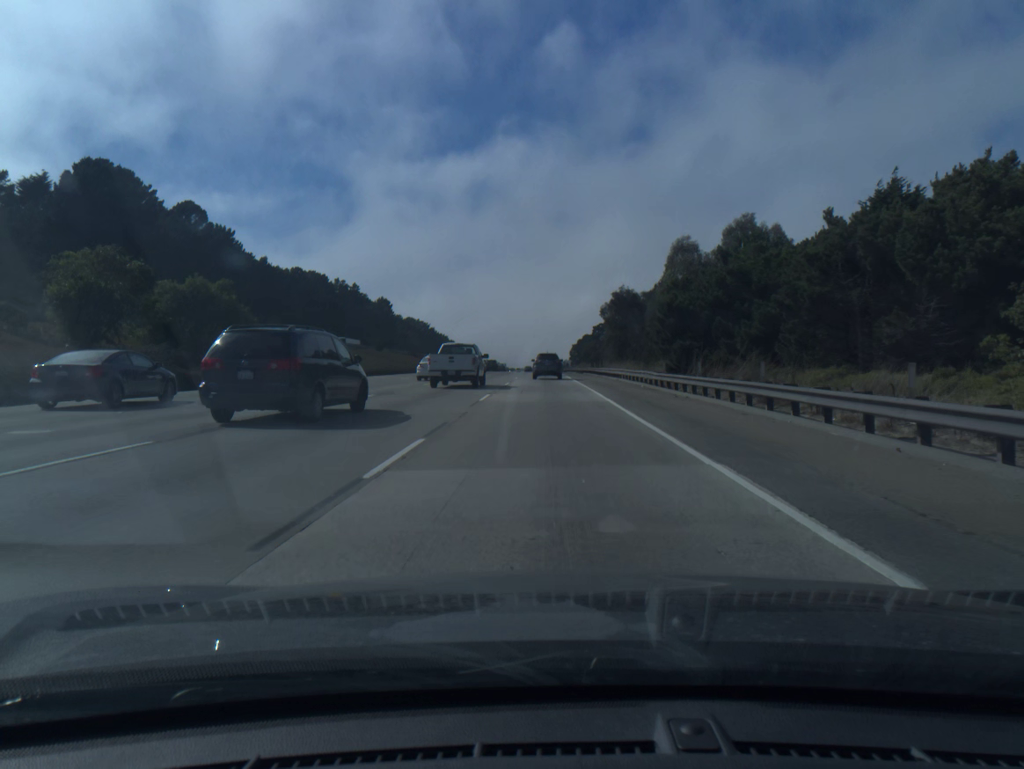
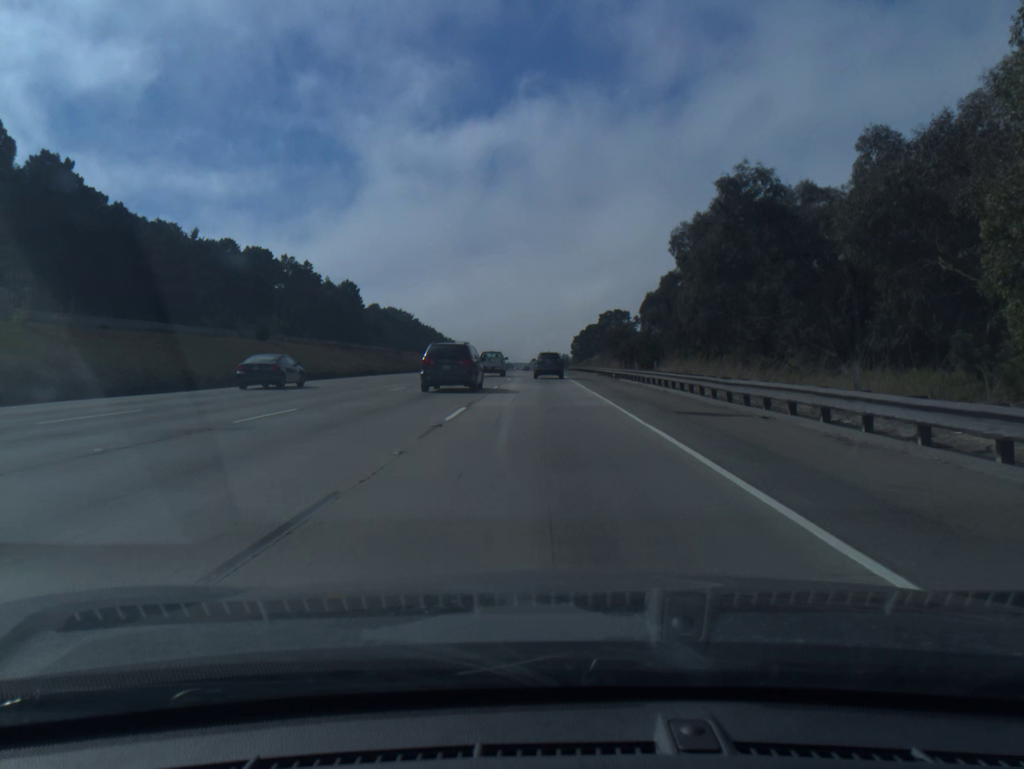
(+0.2, +51.3) m; 0°
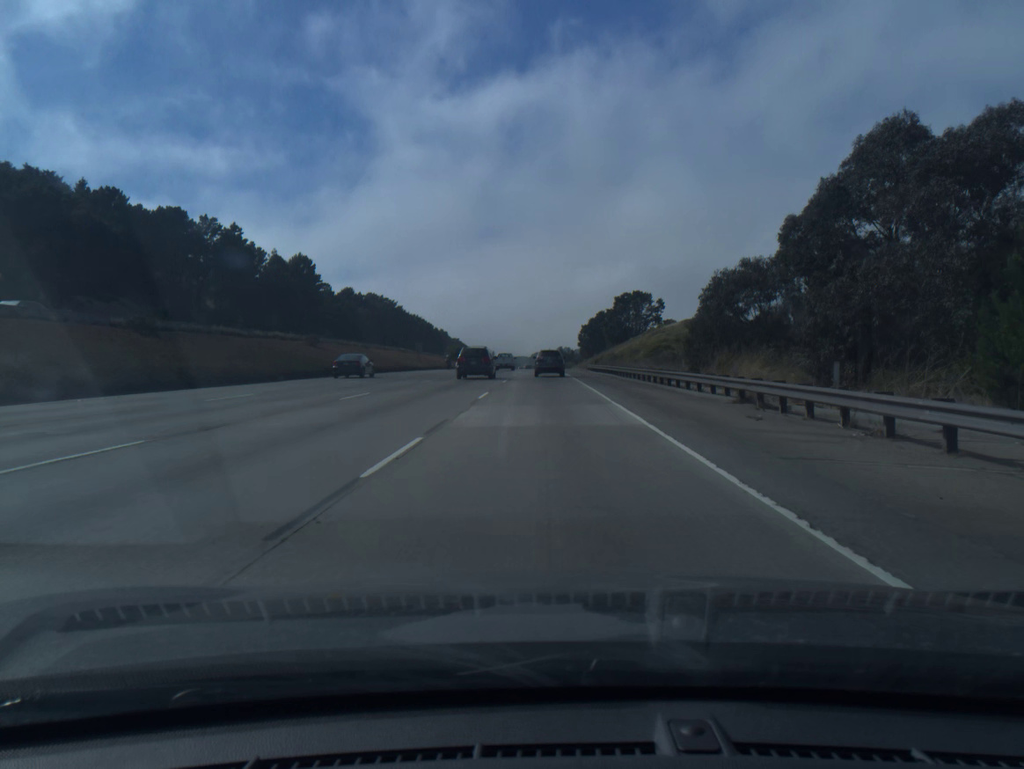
(-0.1, +51.0) m; 0°
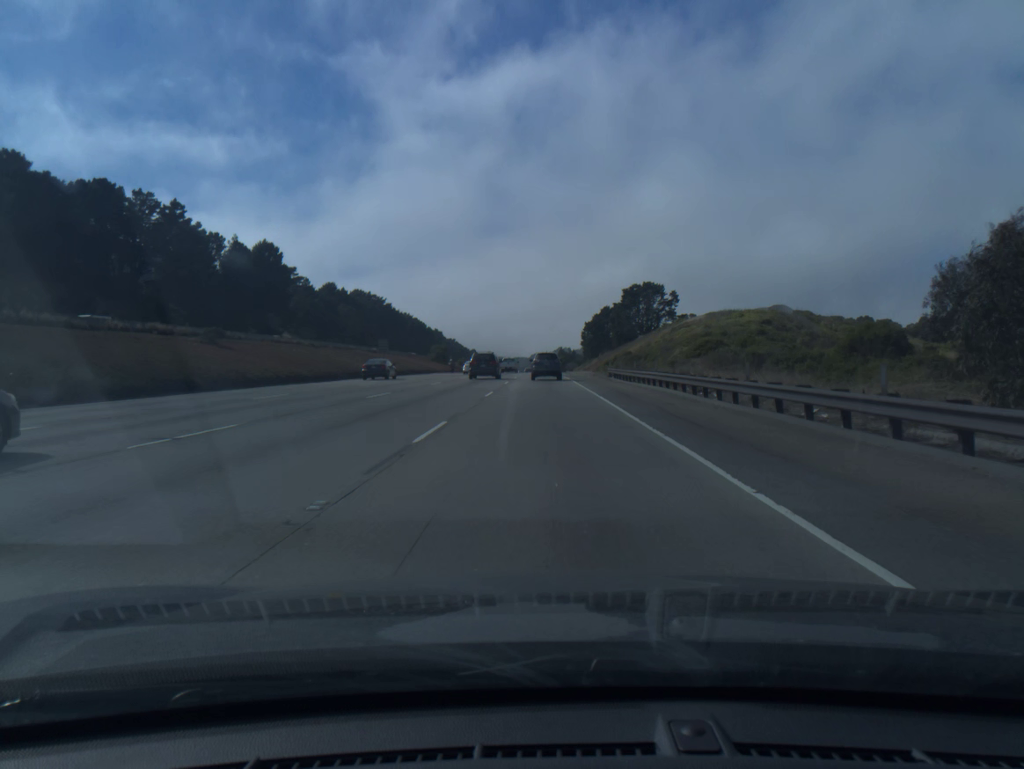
(0.0, +25.6) m; 0°
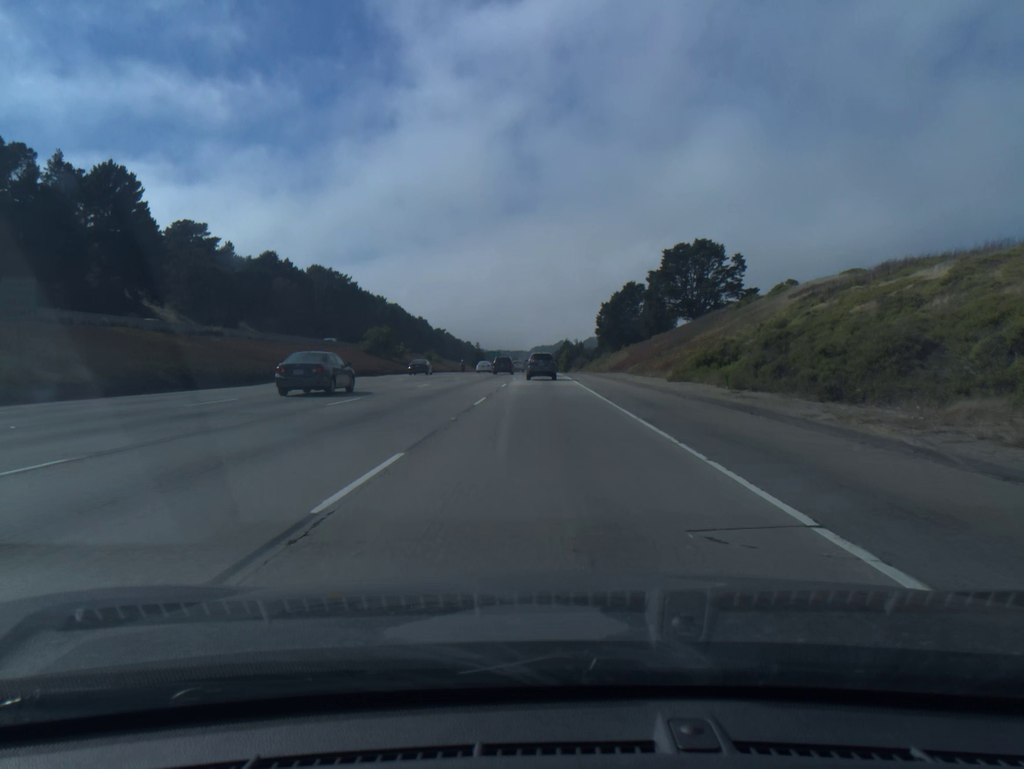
(-0.2, +63.8) m; 0°
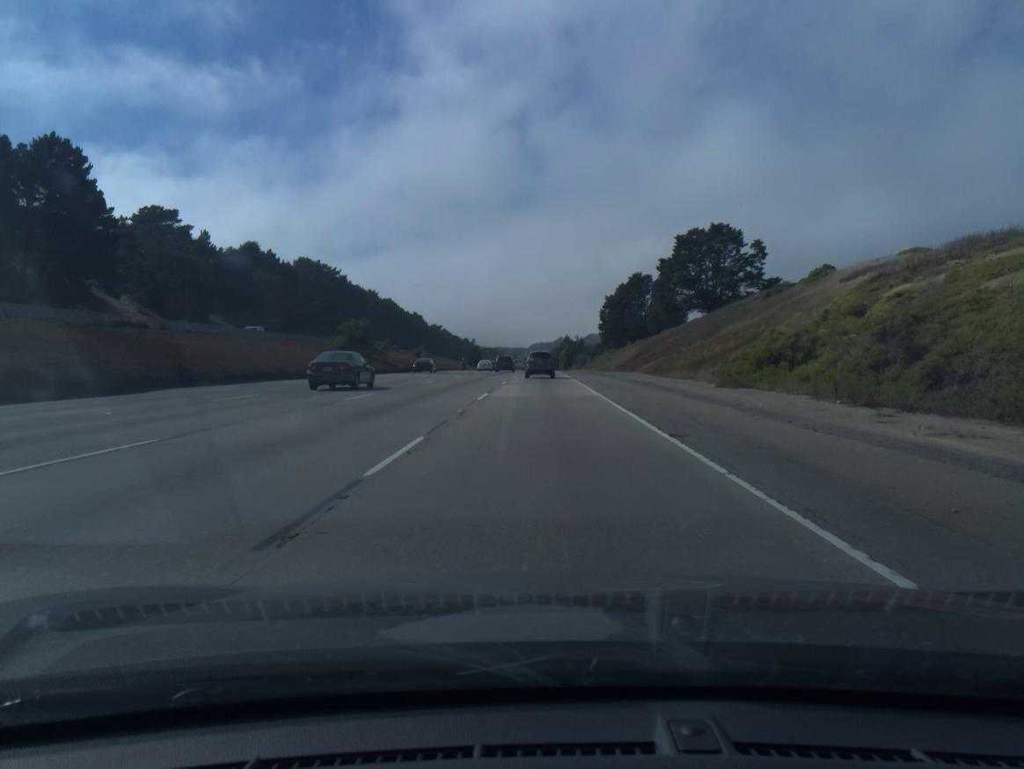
(0.0, +12.7) m; 0°
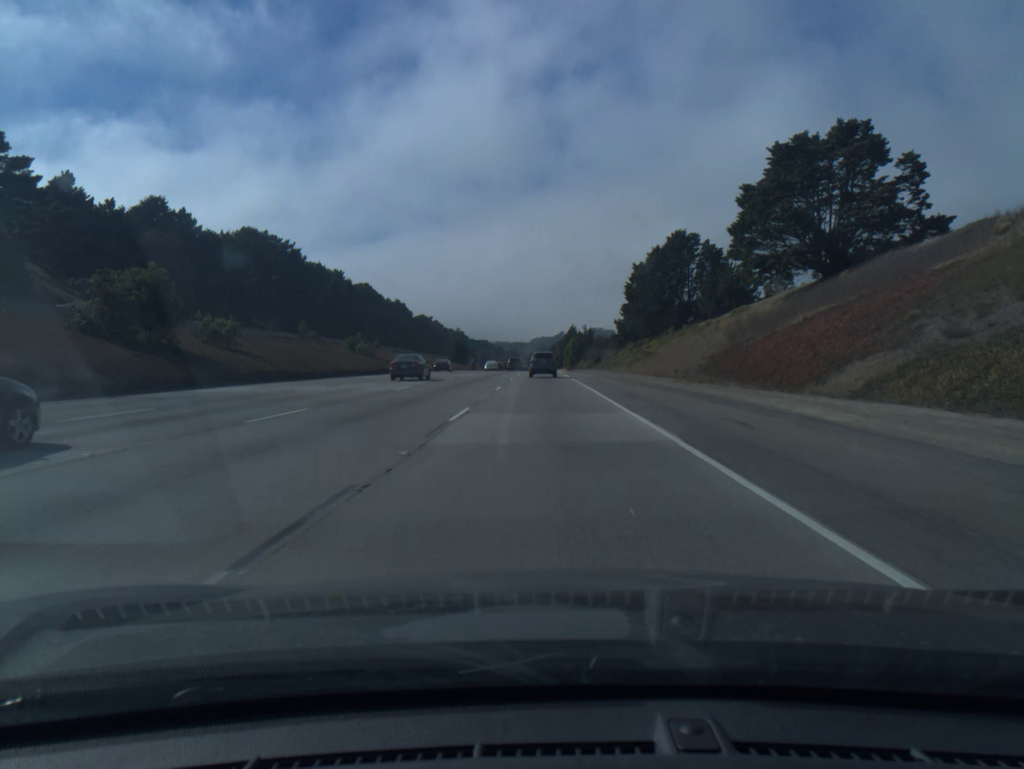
(-0.1, +51.4) m; 0°
